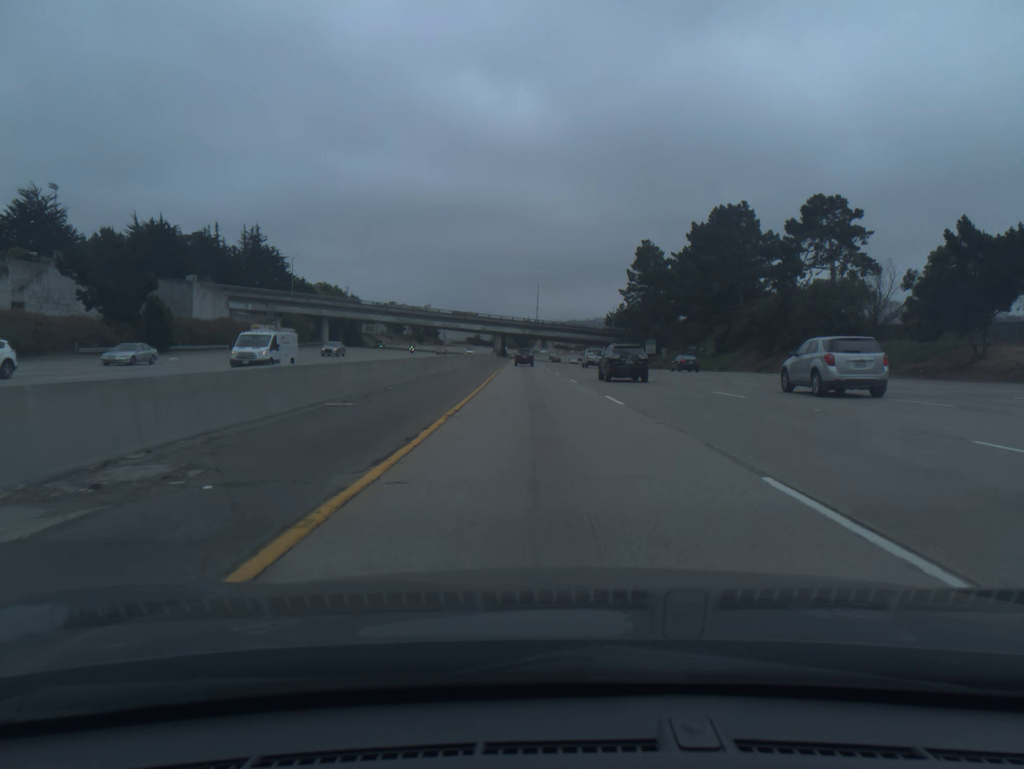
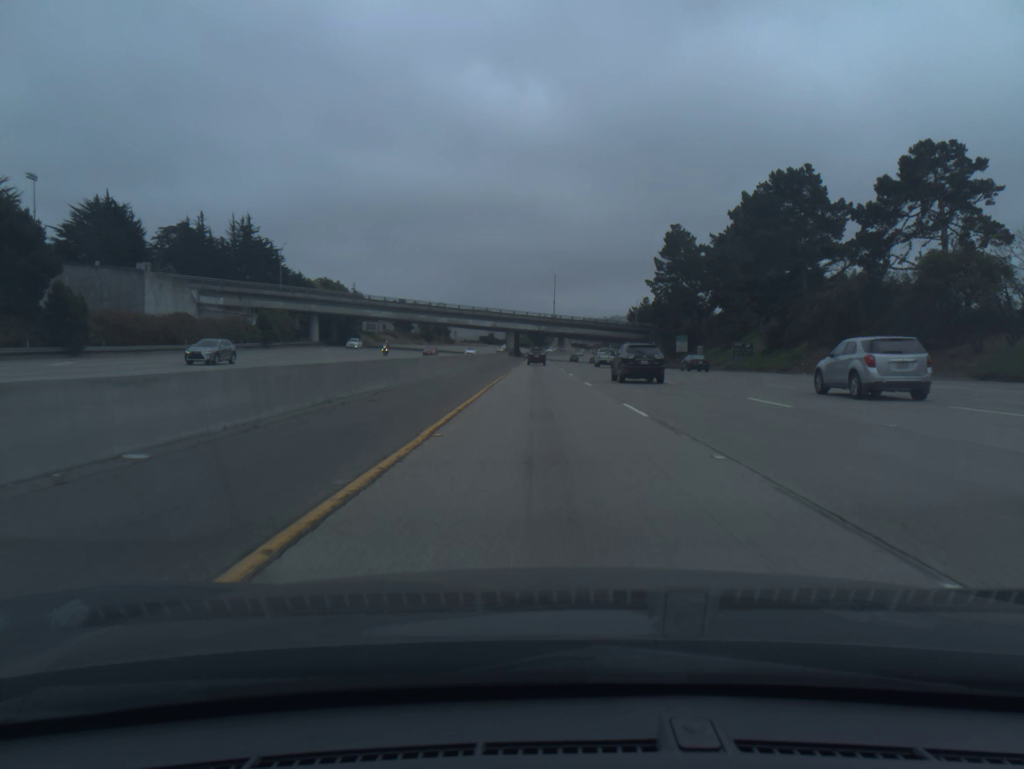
(-0.2, +17.9) m; -1°
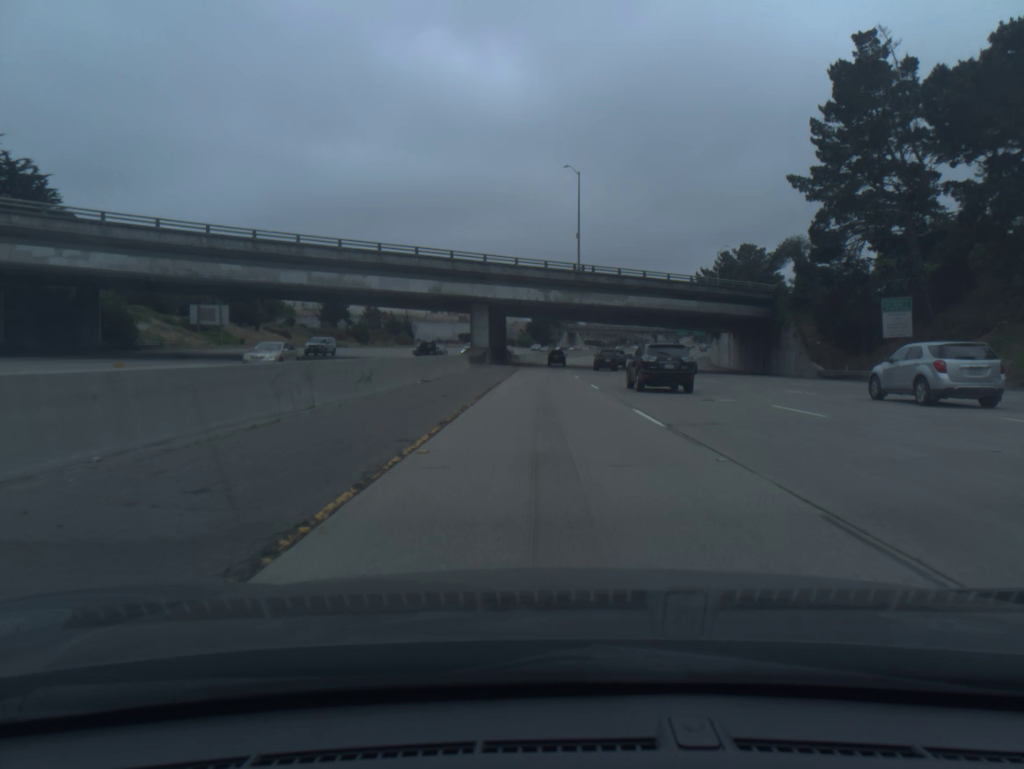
(-0.8, +89.4) m; 0°
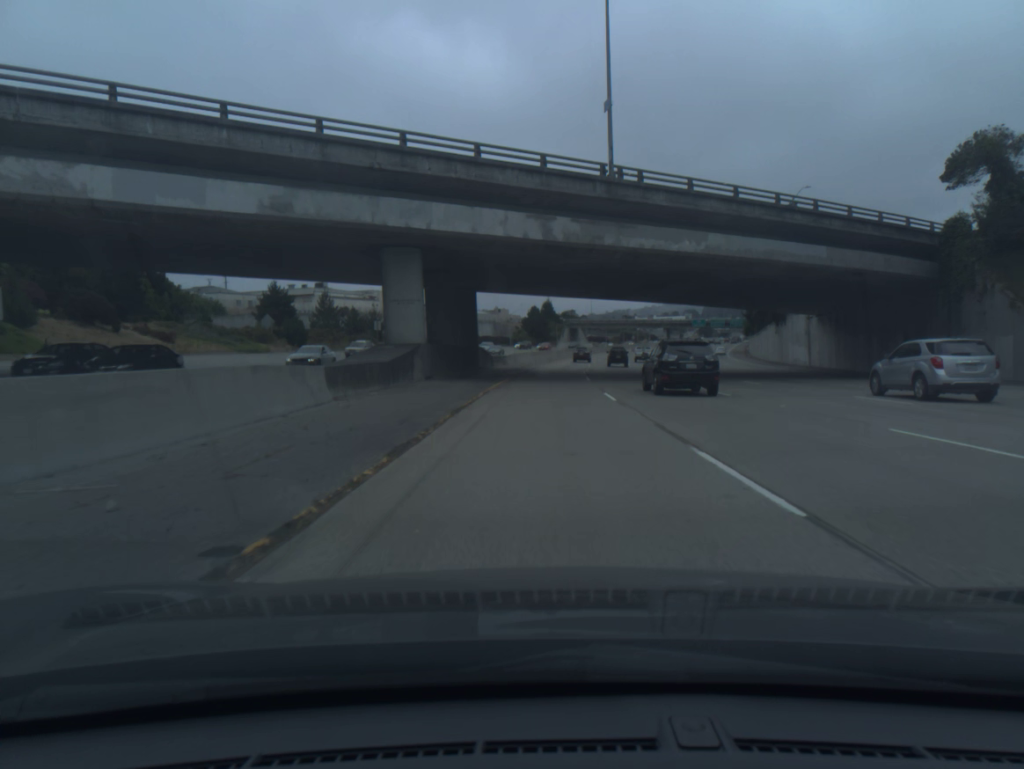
(0.0, +36.2) m; 0°
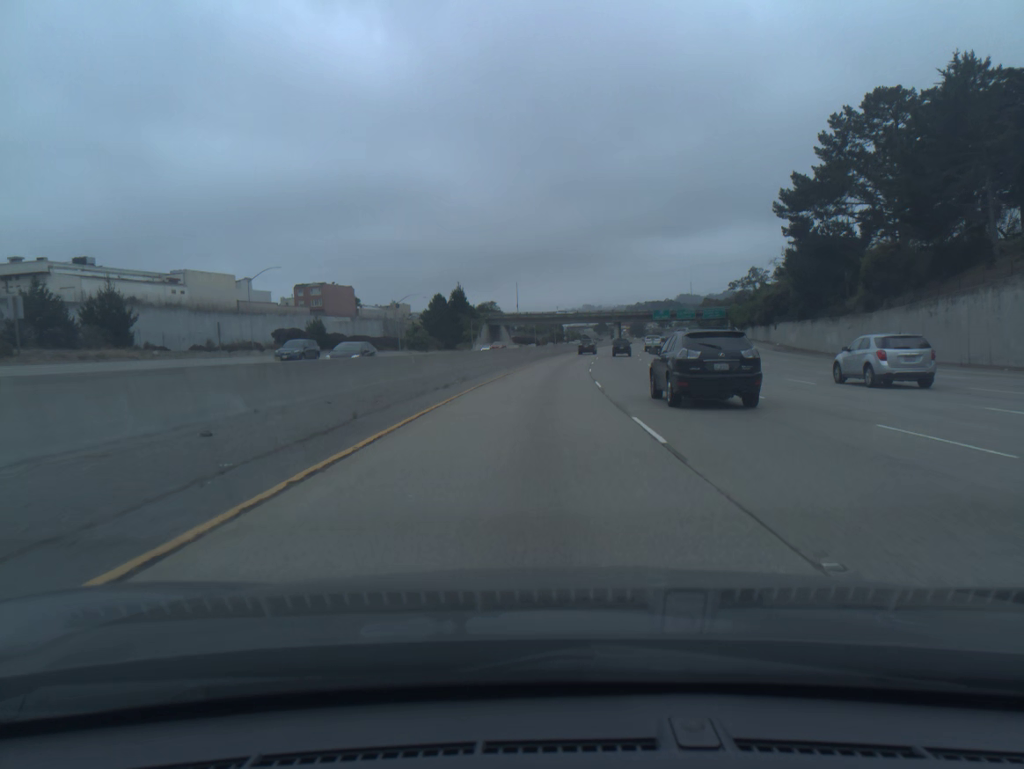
(+2.8, +73.3) m; +6°
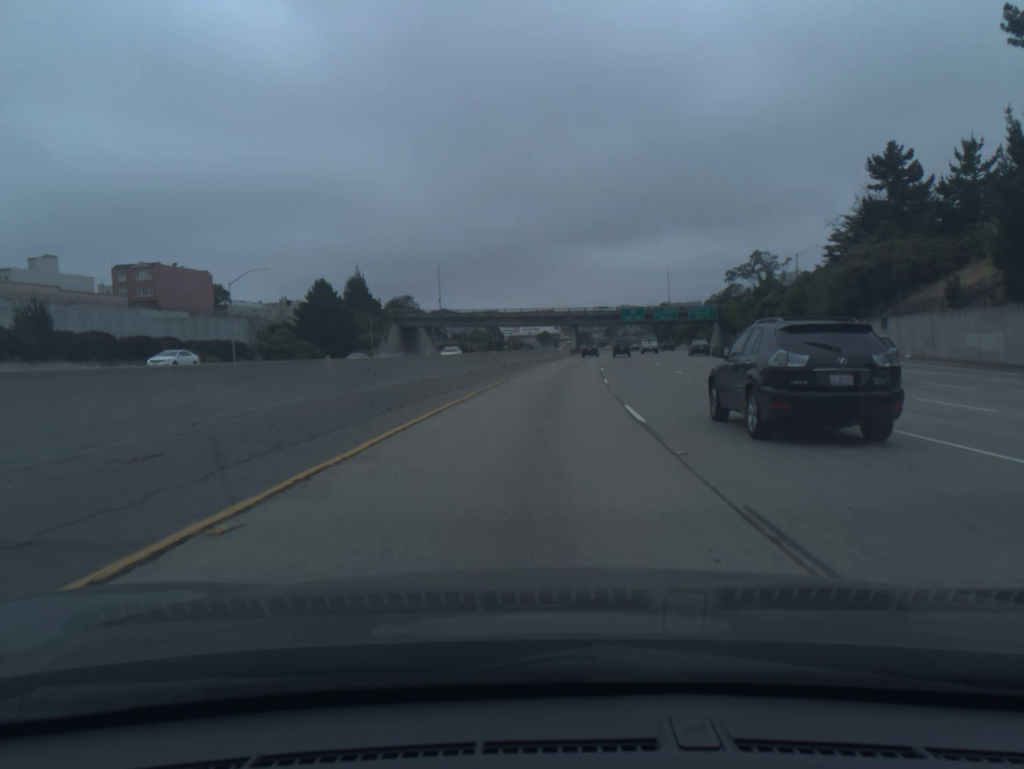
(+2.1, +55.1) m; +4°
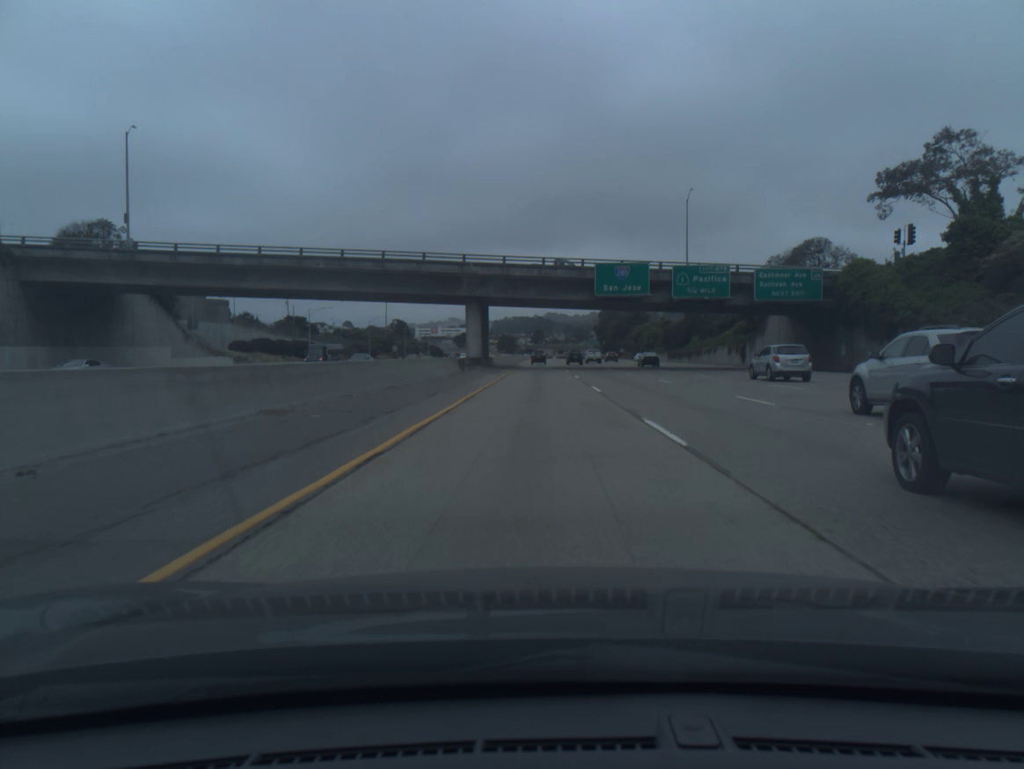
(+5.6, +91.4) m; +5°
